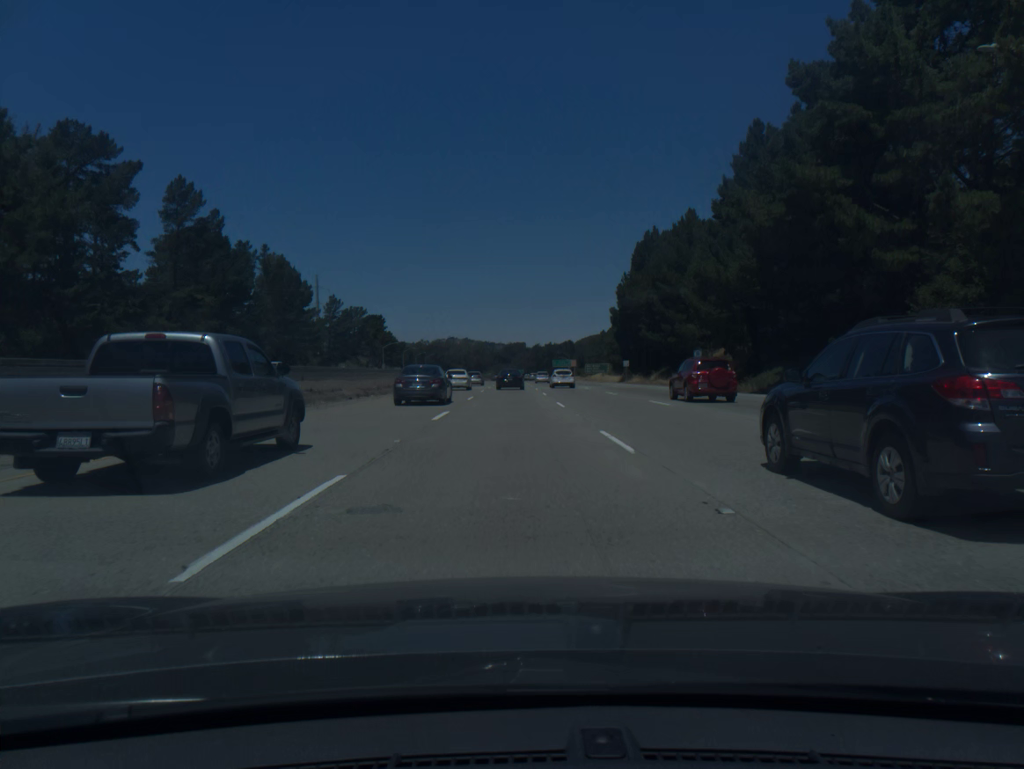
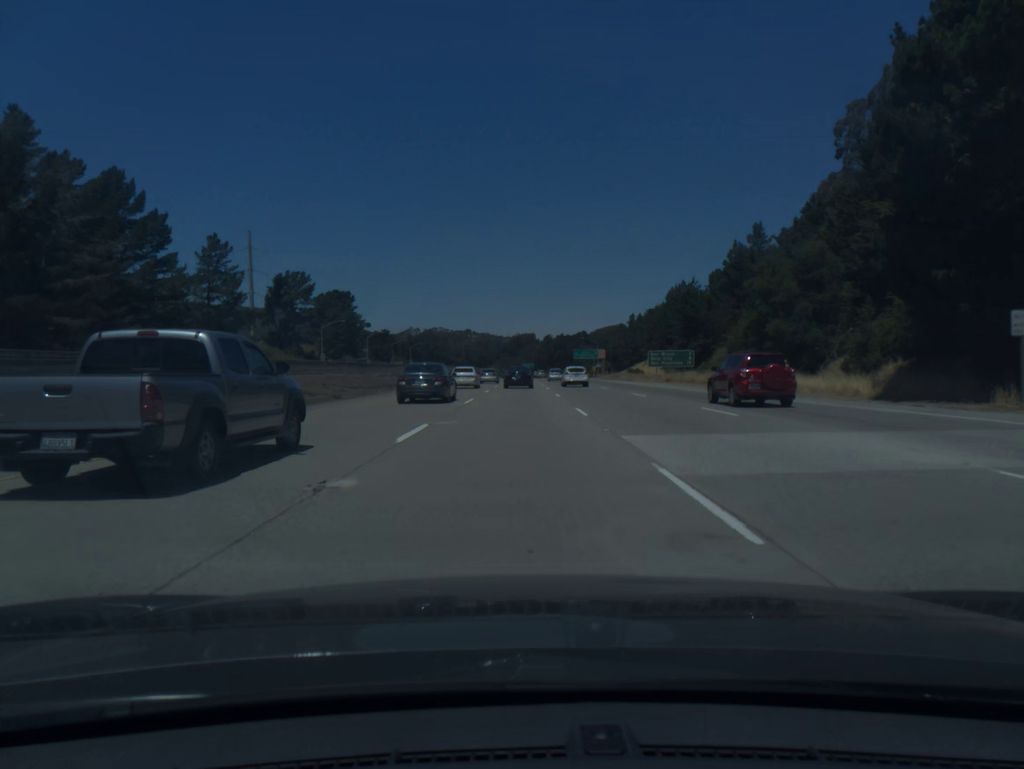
(-0.4, +79.2) m; 0°
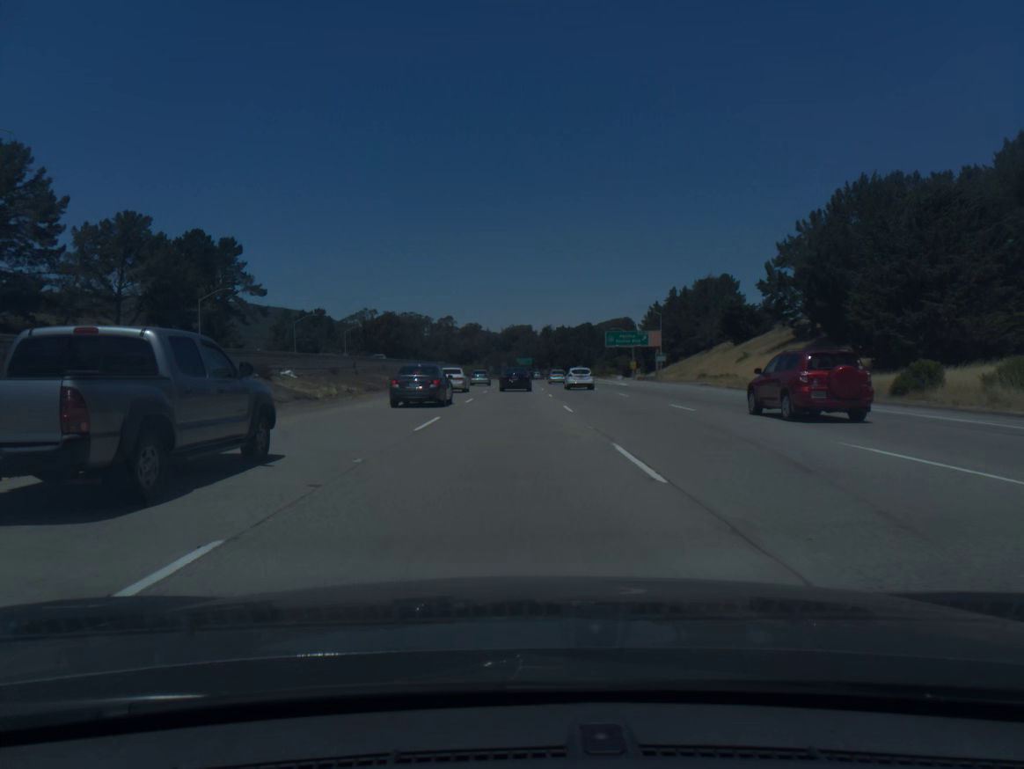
(+0.7, +99.2) m; 0°
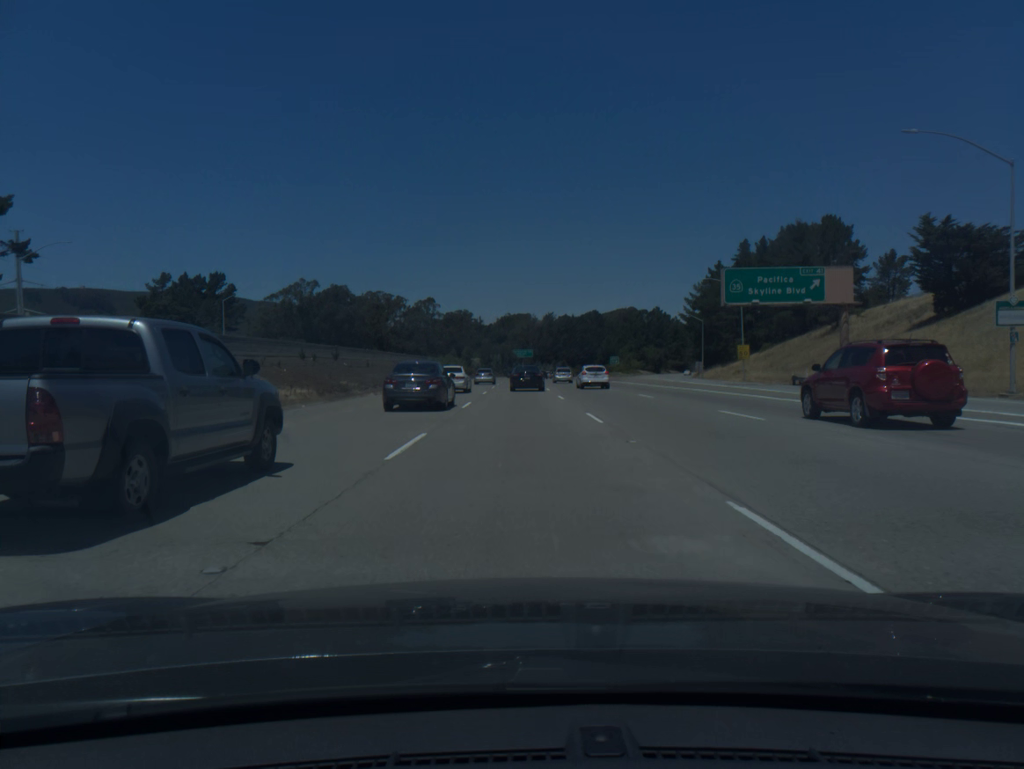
(-0.2, +78.6) m; 0°
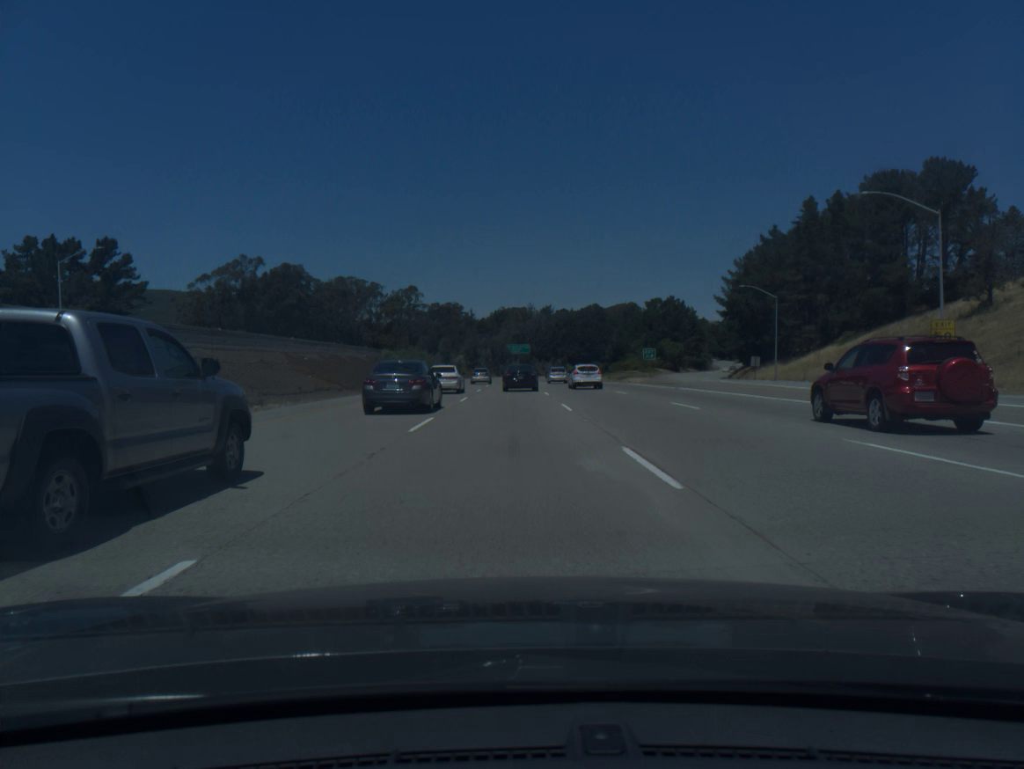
(+0.2, +39.1) m; 0°
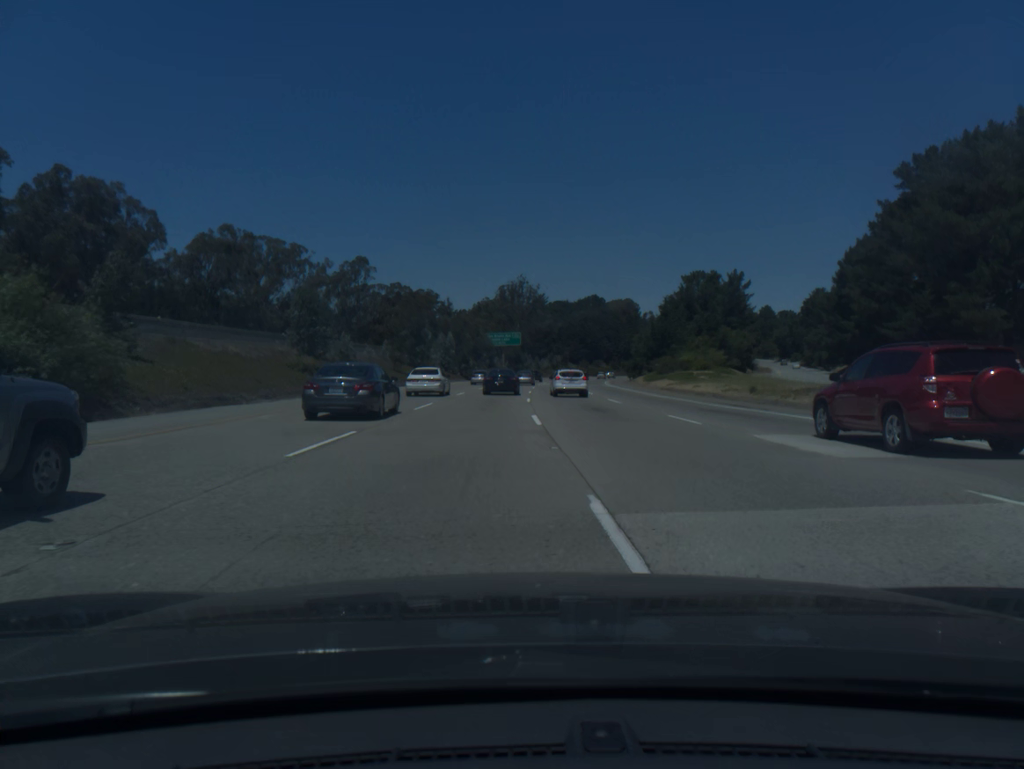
(+0.3, +77.7) m; +1°
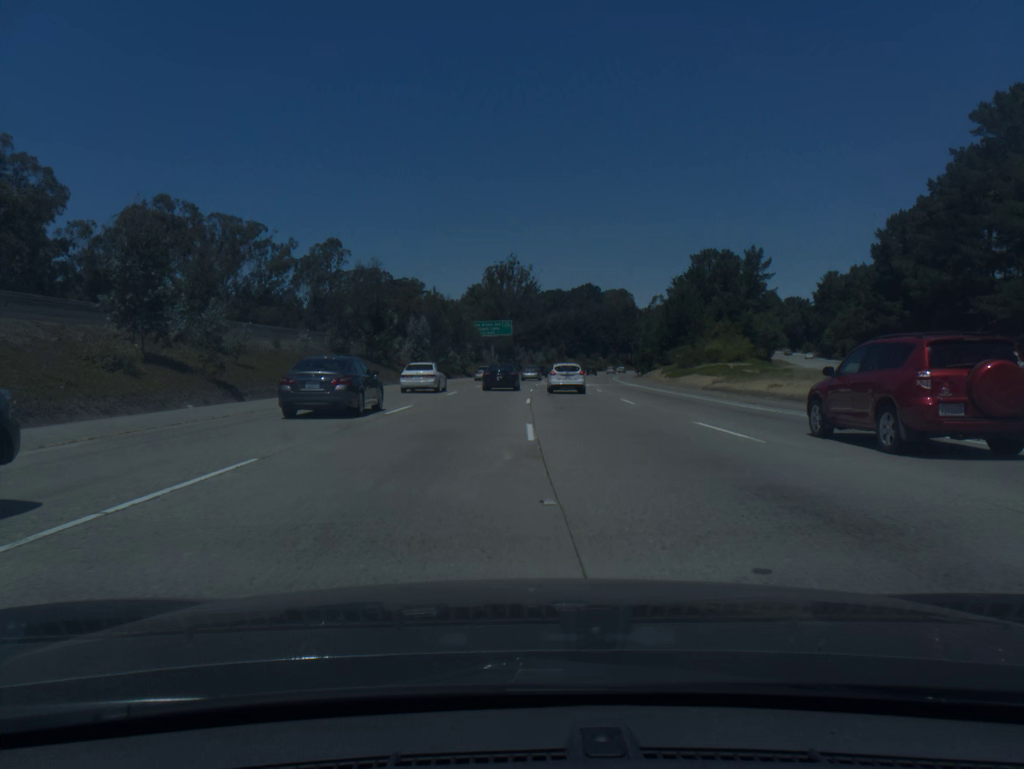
(+0.1, +19.2) m; 0°
